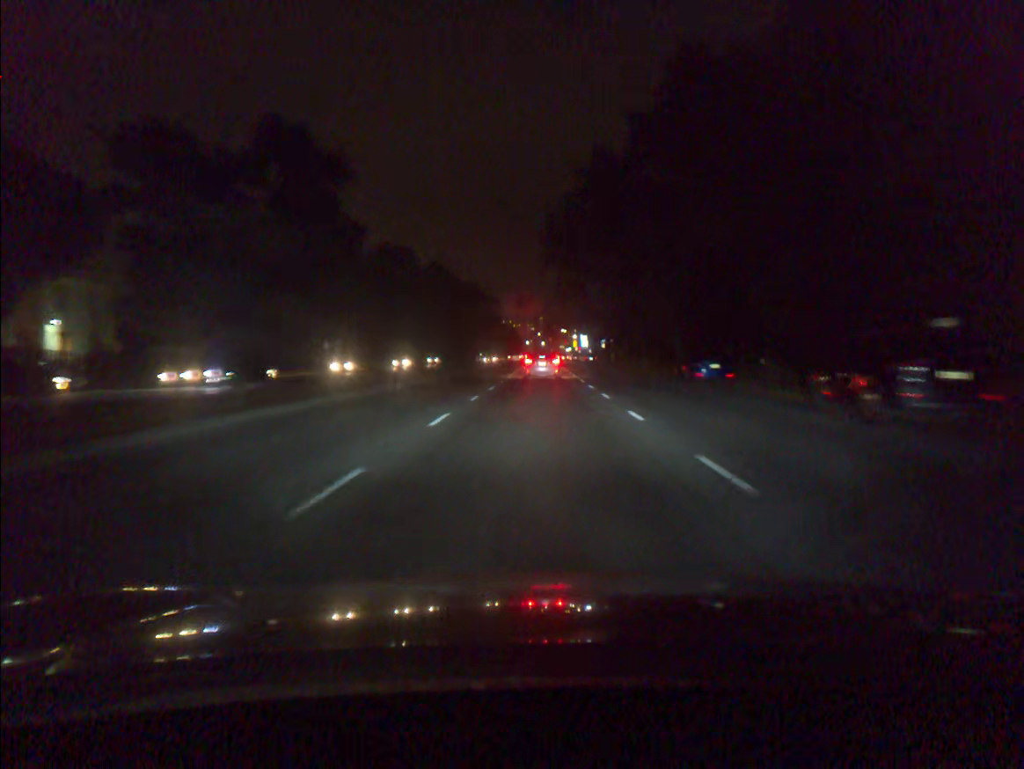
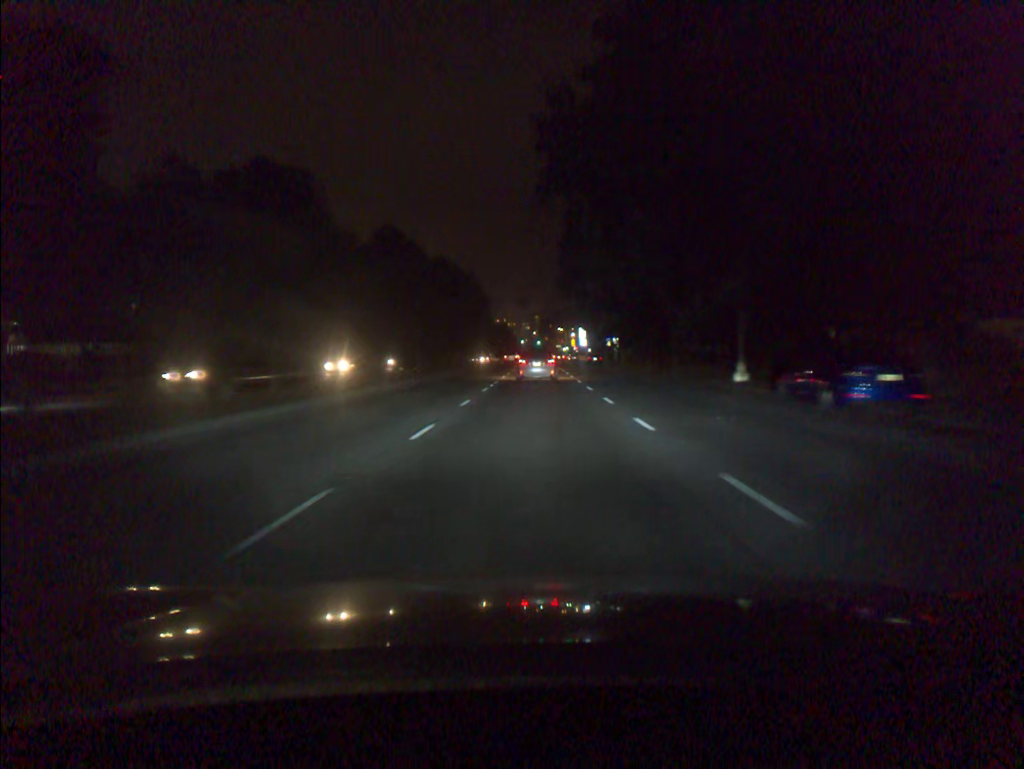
(0.0, +15.9) m; +1°
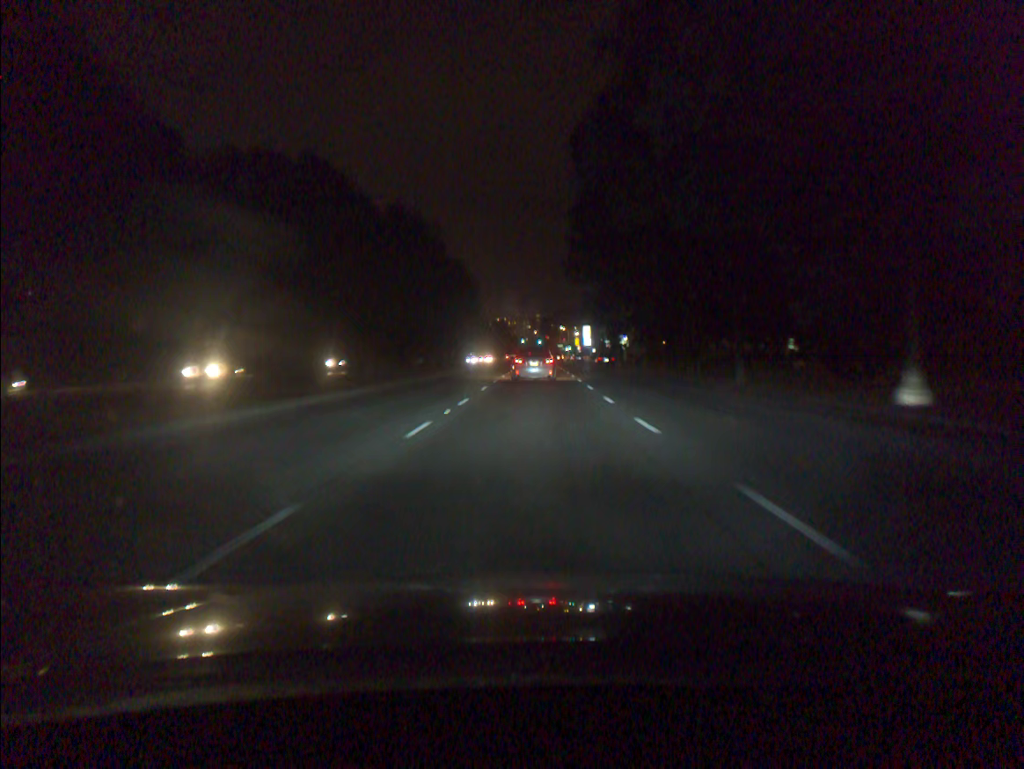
(0.0, +15.0) m; 0°
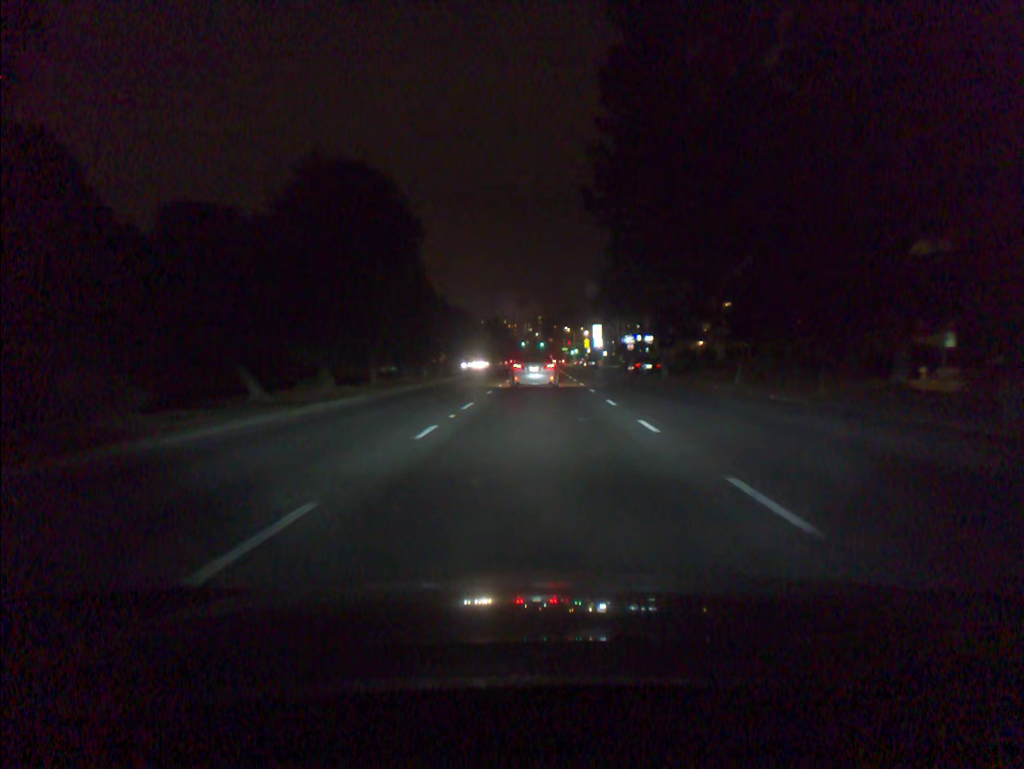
(-0.1, +28.6) m; 0°
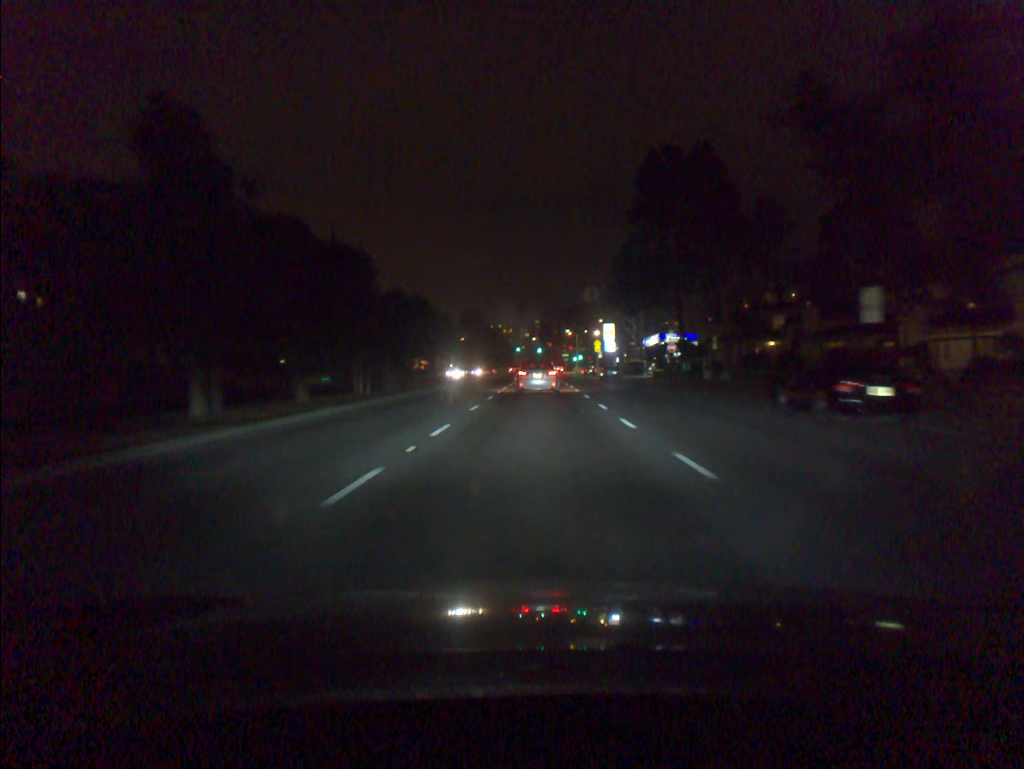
(0.0, +33.9) m; 0°
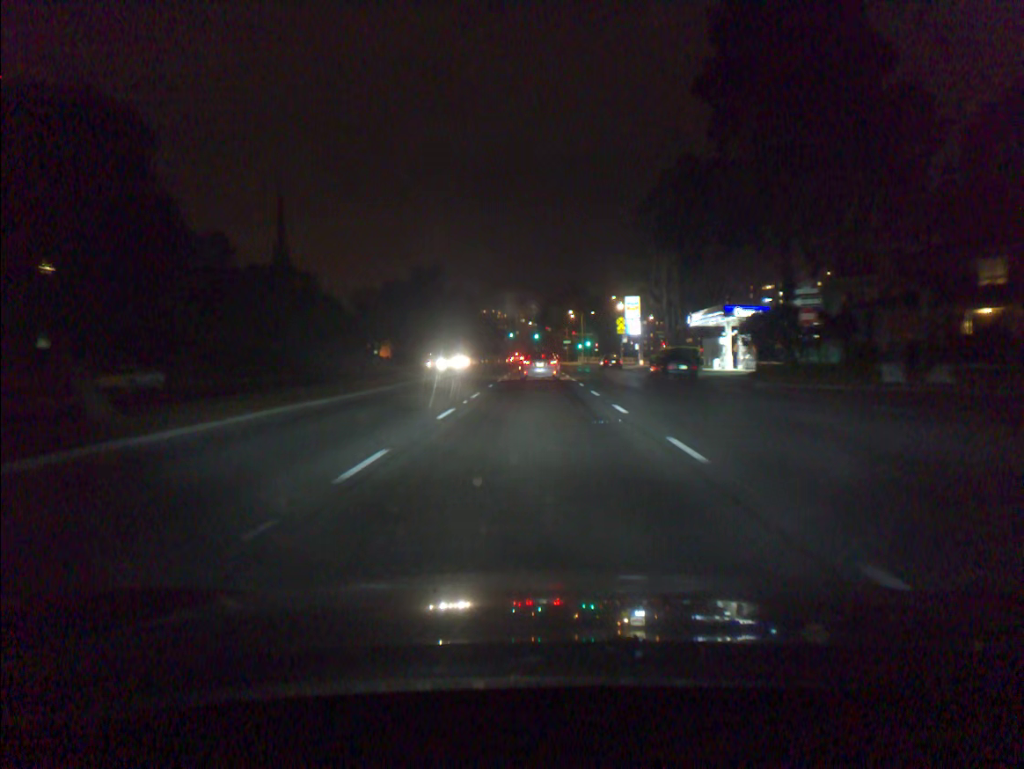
(0.0, +34.7) m; 0°
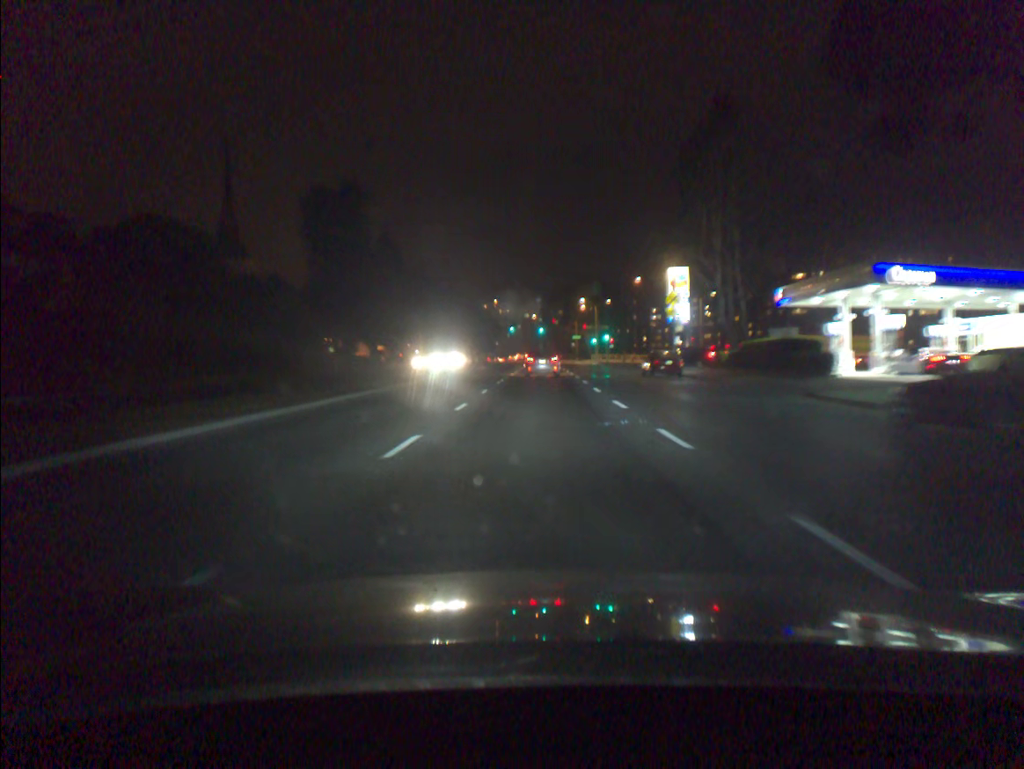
(-0.1, +27.7) m; 0°
